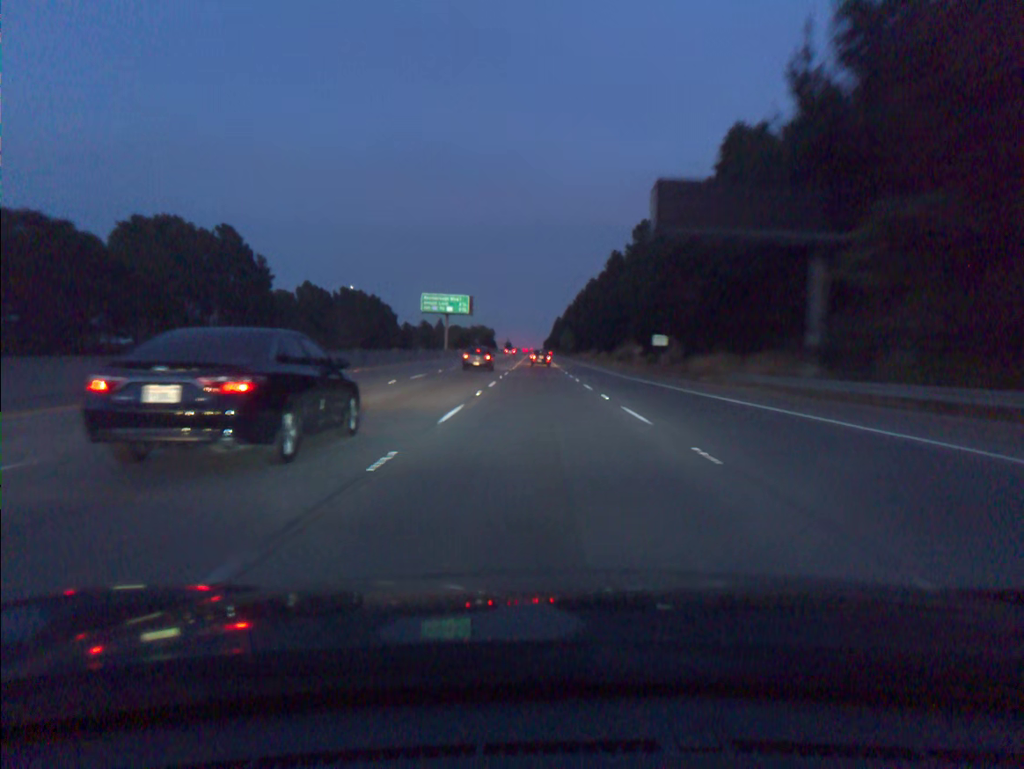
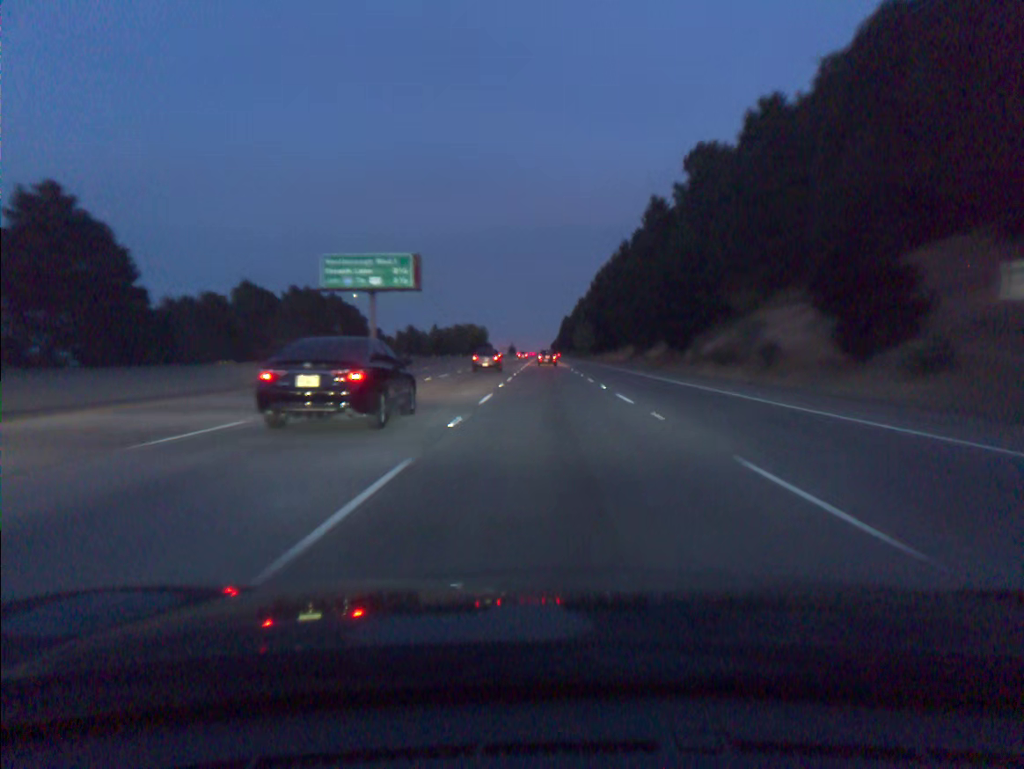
(-0.5, +53.0) m; -1°
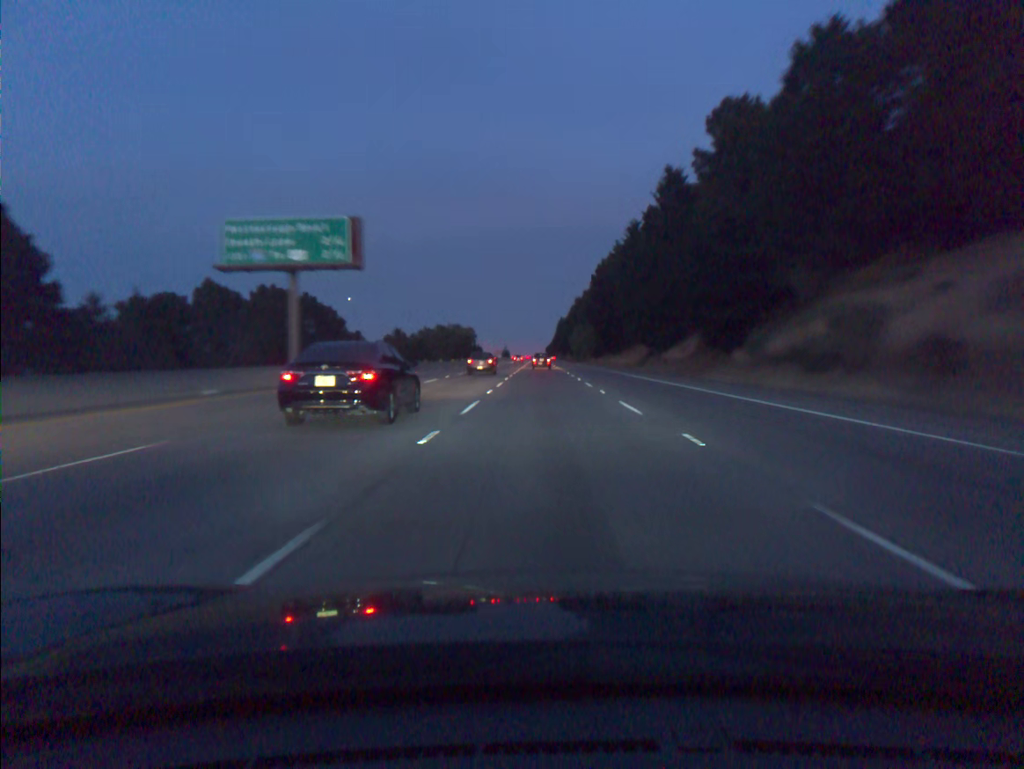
(0.0, +17.8) m; 0°
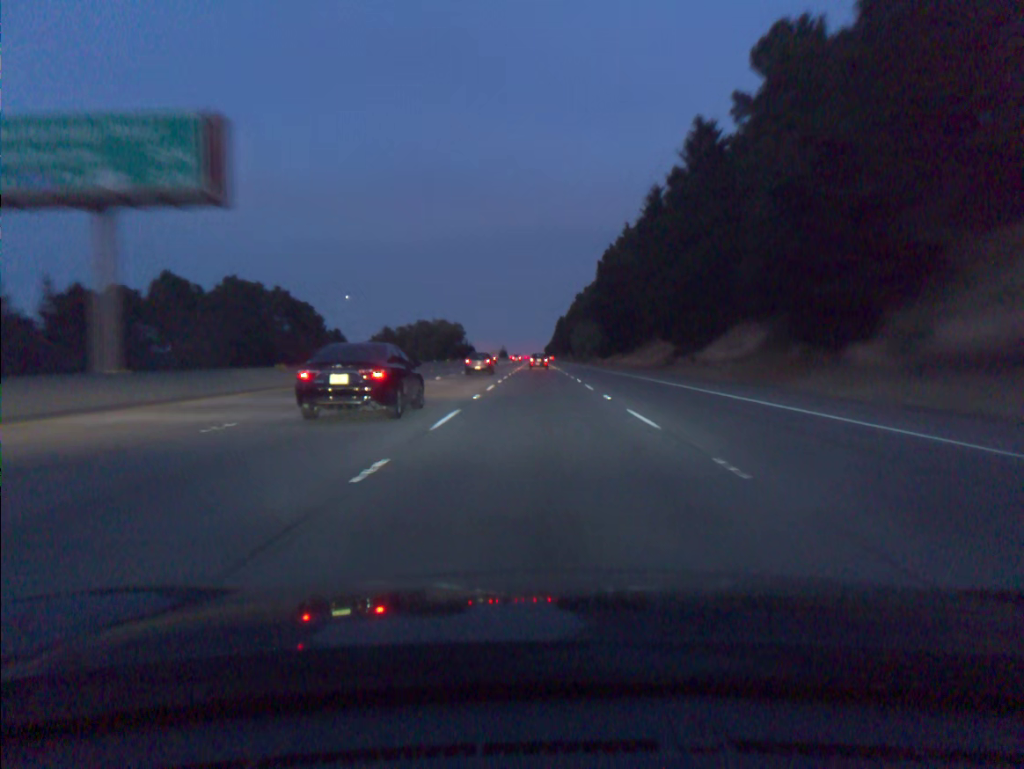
(0.0, +17.8) m; 0°
